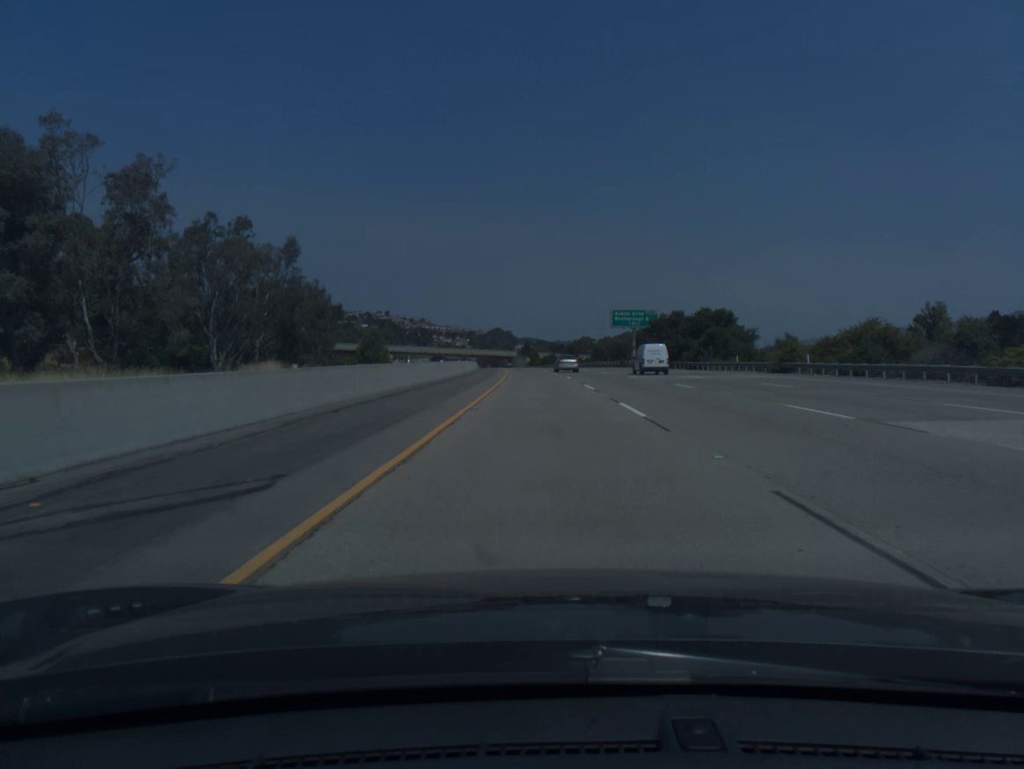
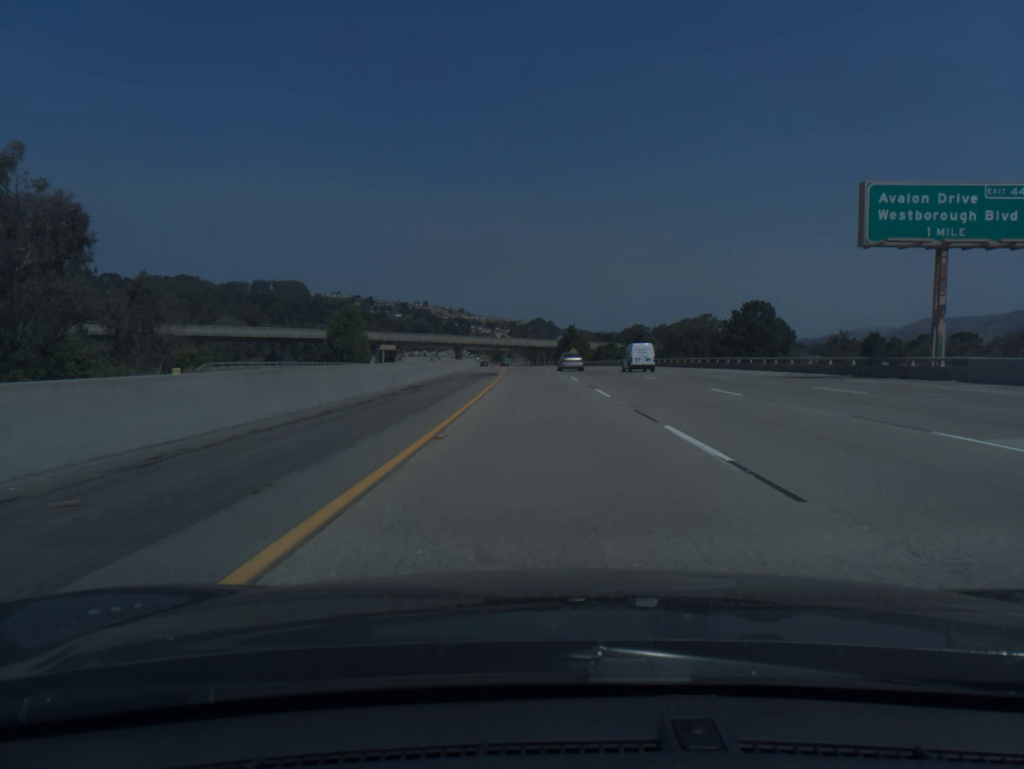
(-2.0, +79.1) m; -3°
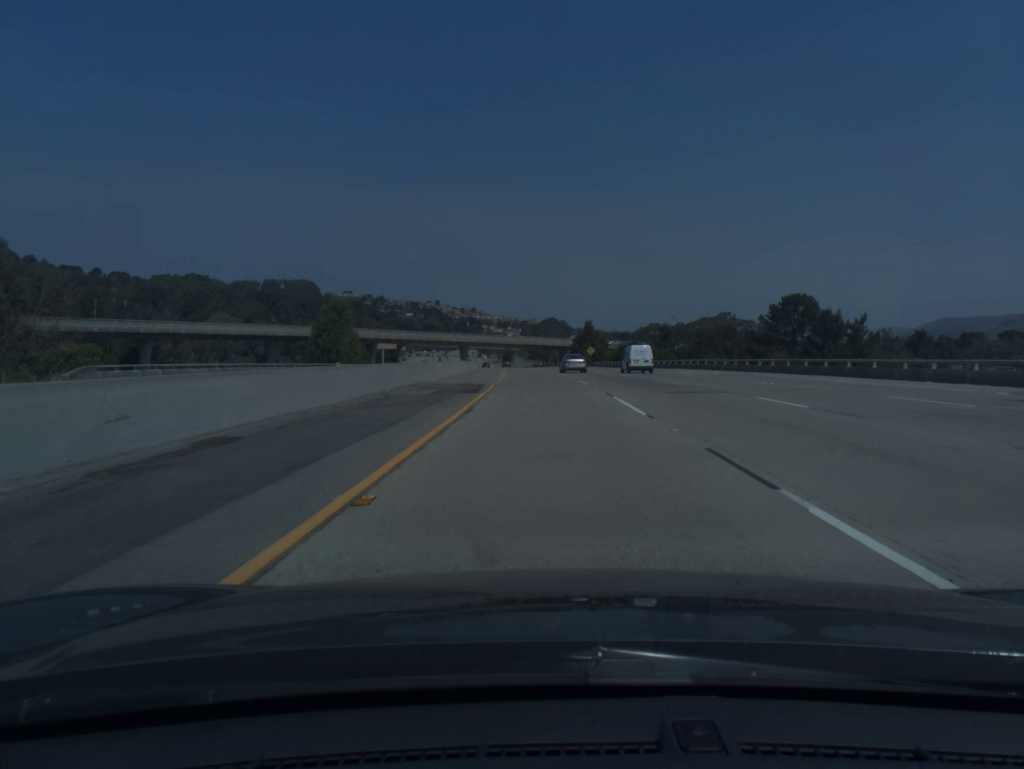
(-0.2, +19.7) m; -1°
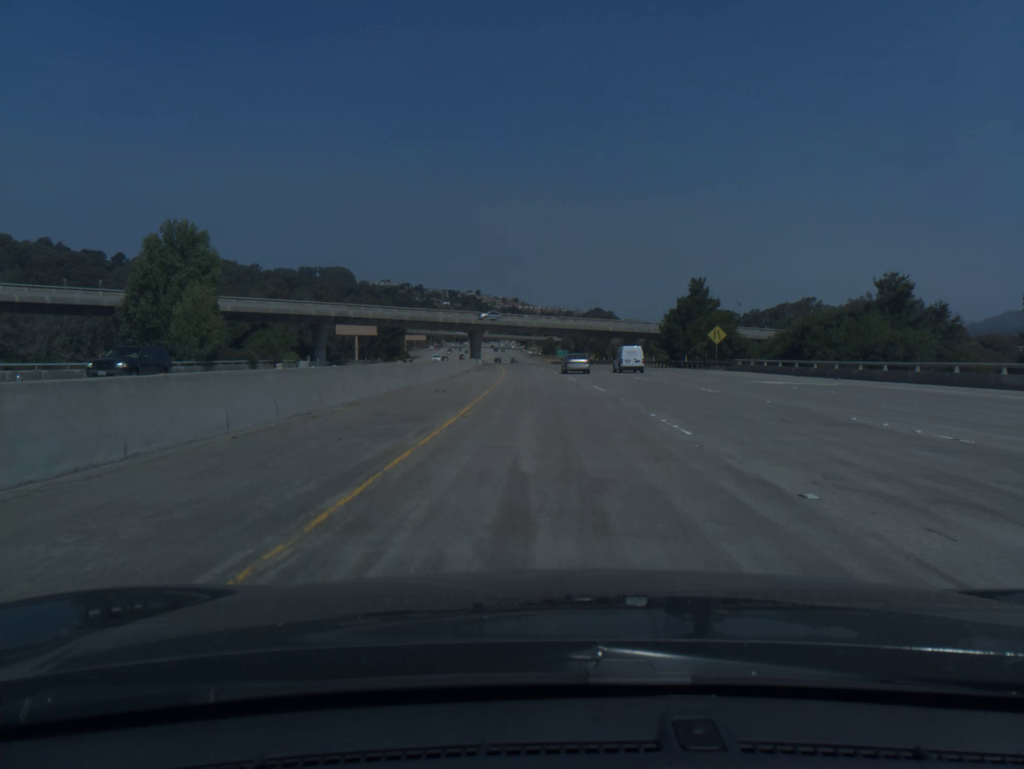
(-2.2, +78.8) m; -3°
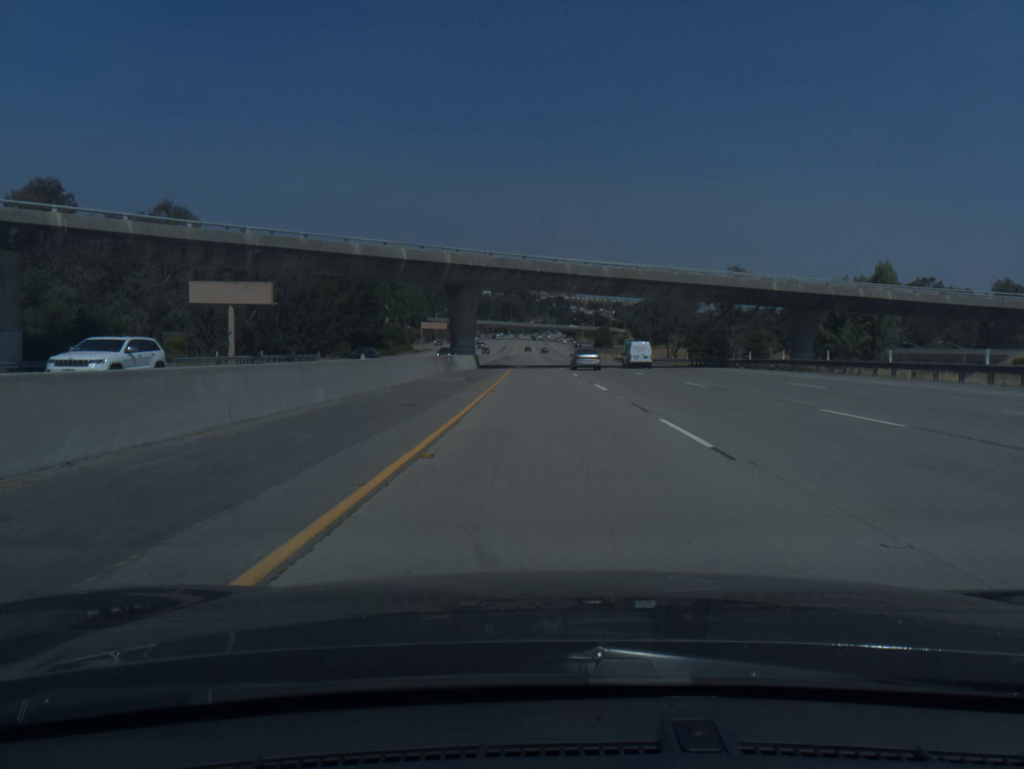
(-2.4, +79.1) m; -3°
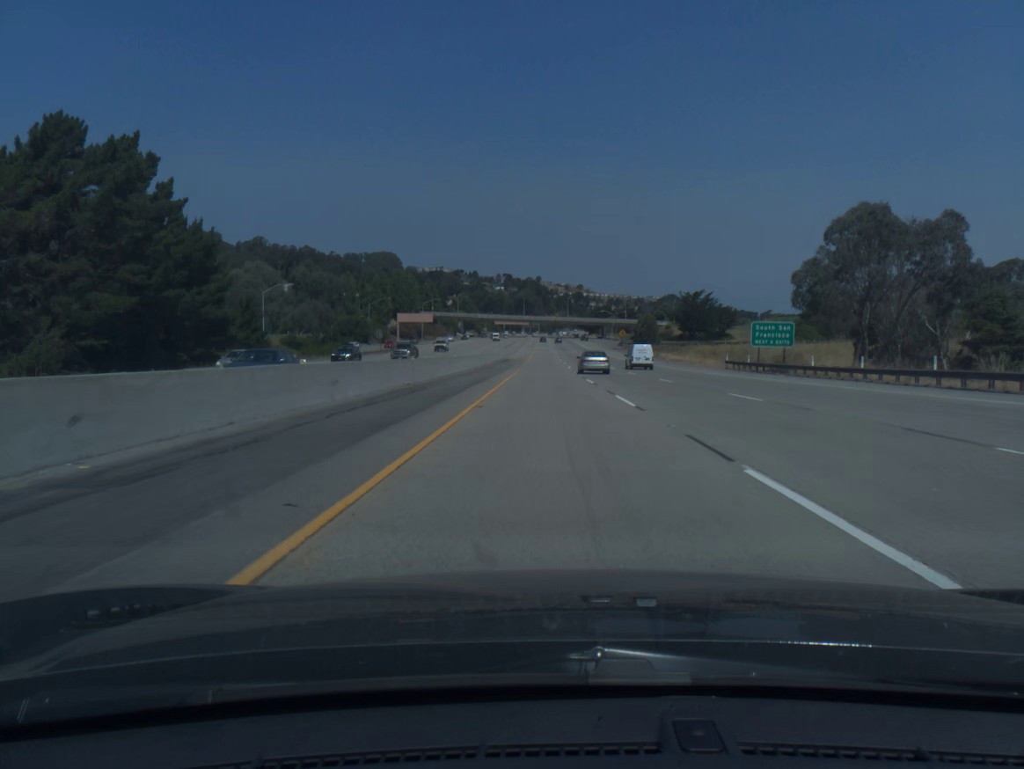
(-1.0, +79.4) m; -1°
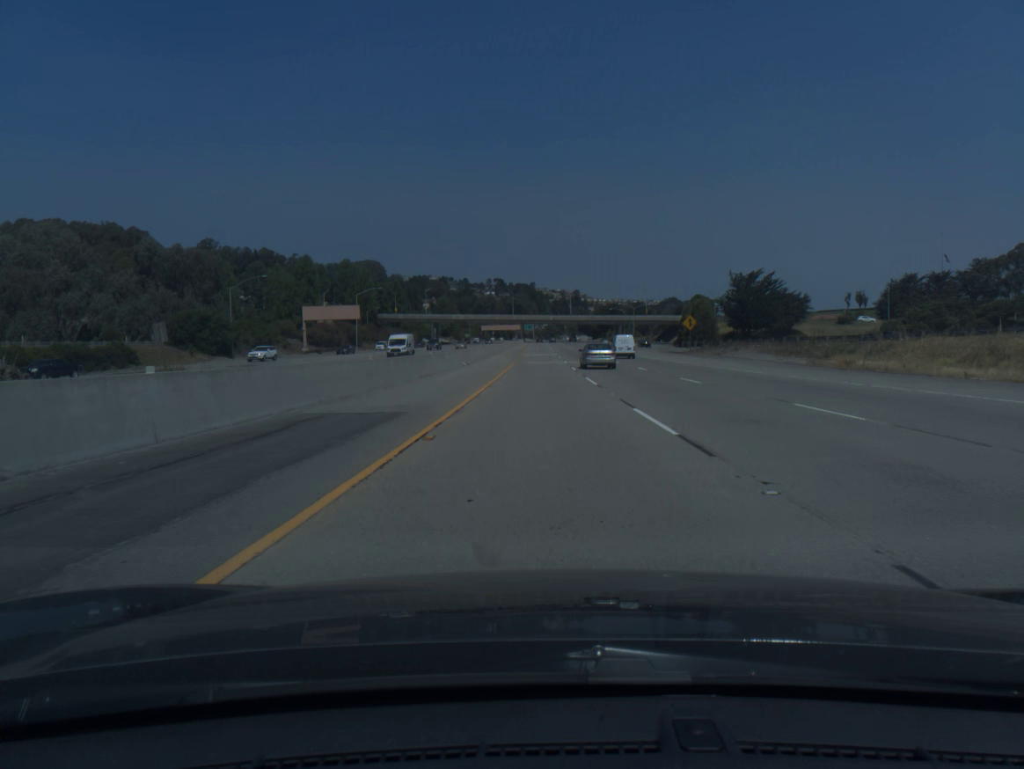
(+0.2, +79.5) m; 0°
